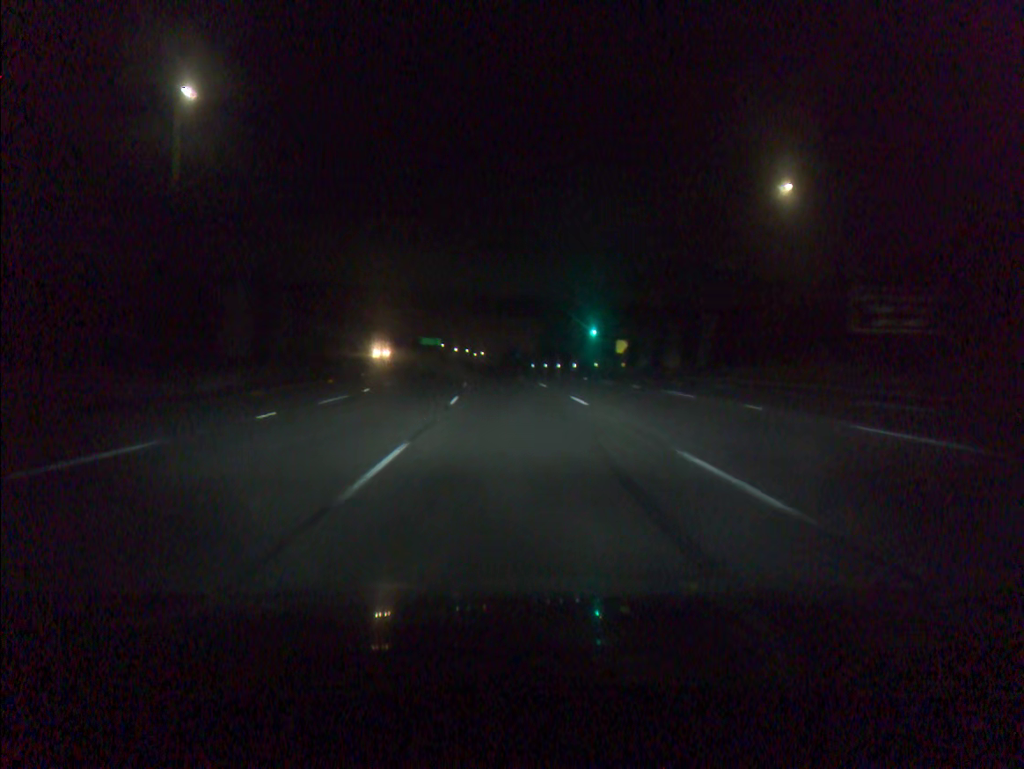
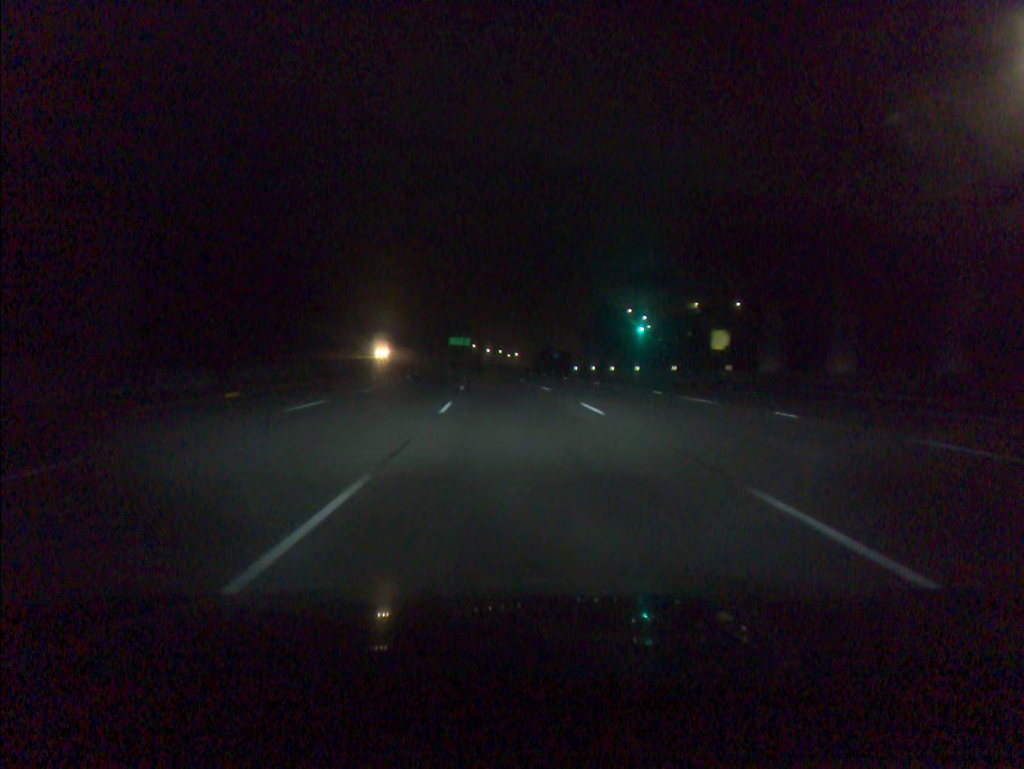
(-0.7, +31.4) m; -2°
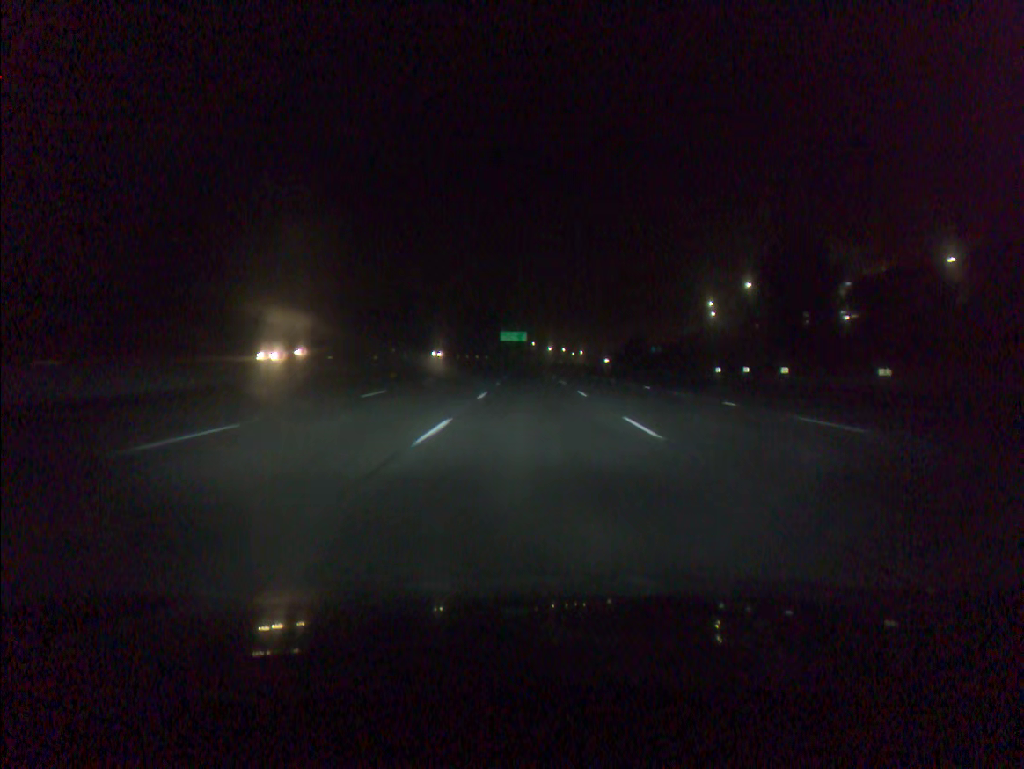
(-2.8, +62.5) m; -5°
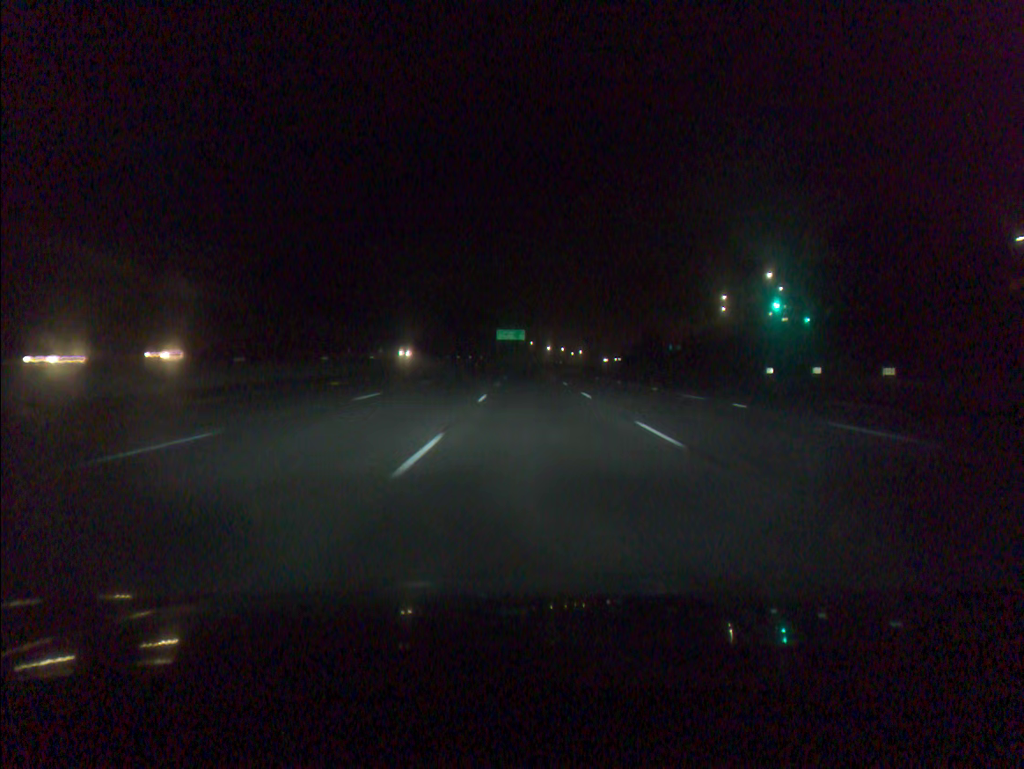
(0.0, +15.7) m; 0°
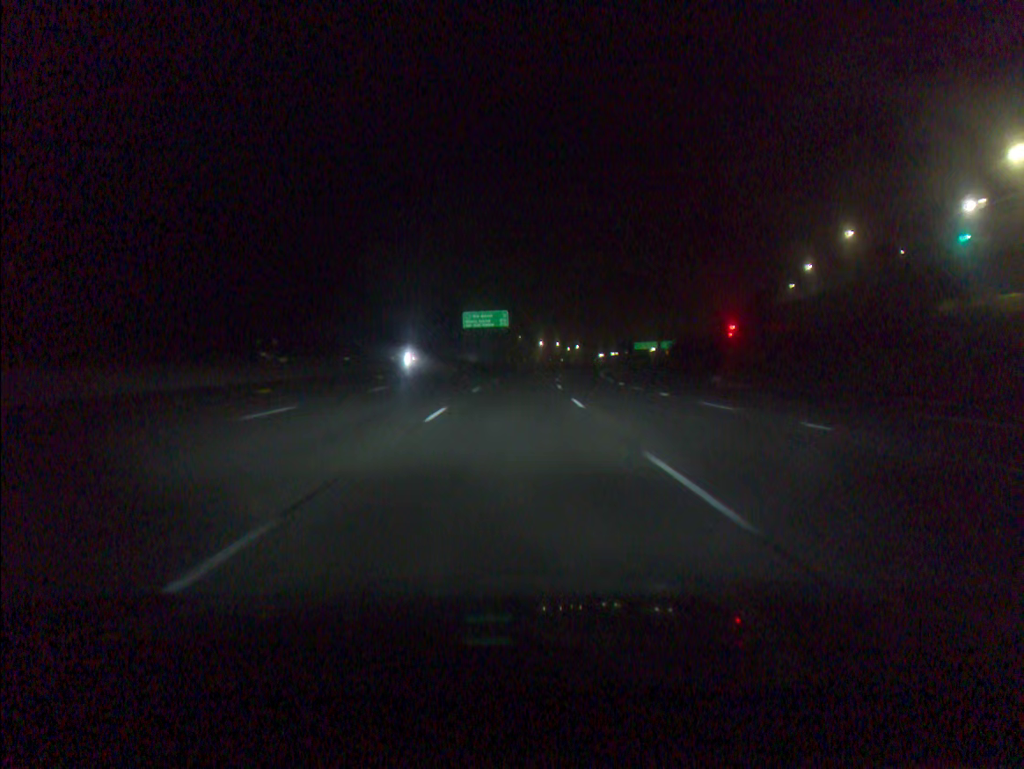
(+1.2, +78.4) m; +1°
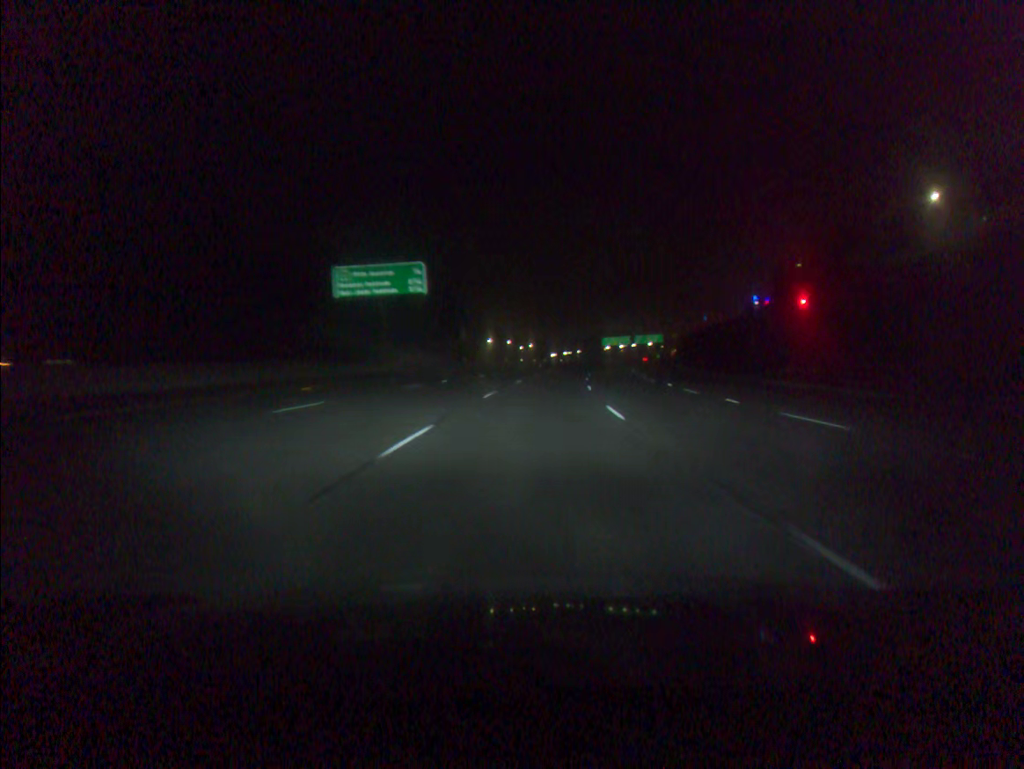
(+1.3, +62.7) m; +4°
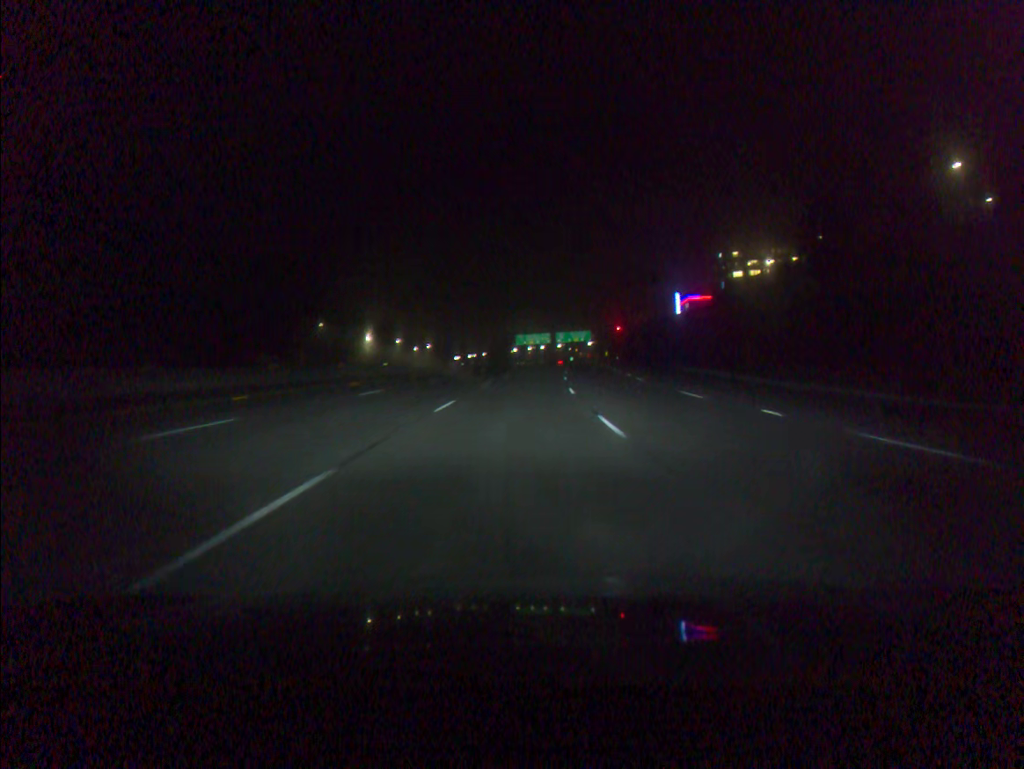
(+3.9, +62.6) m; +7°
